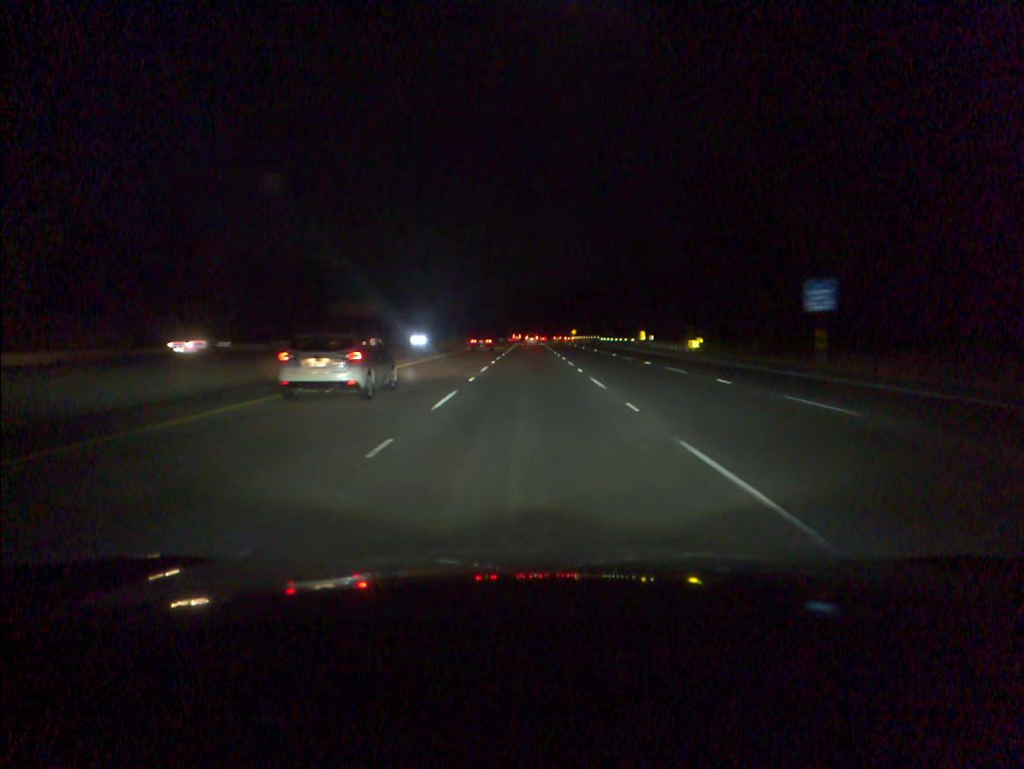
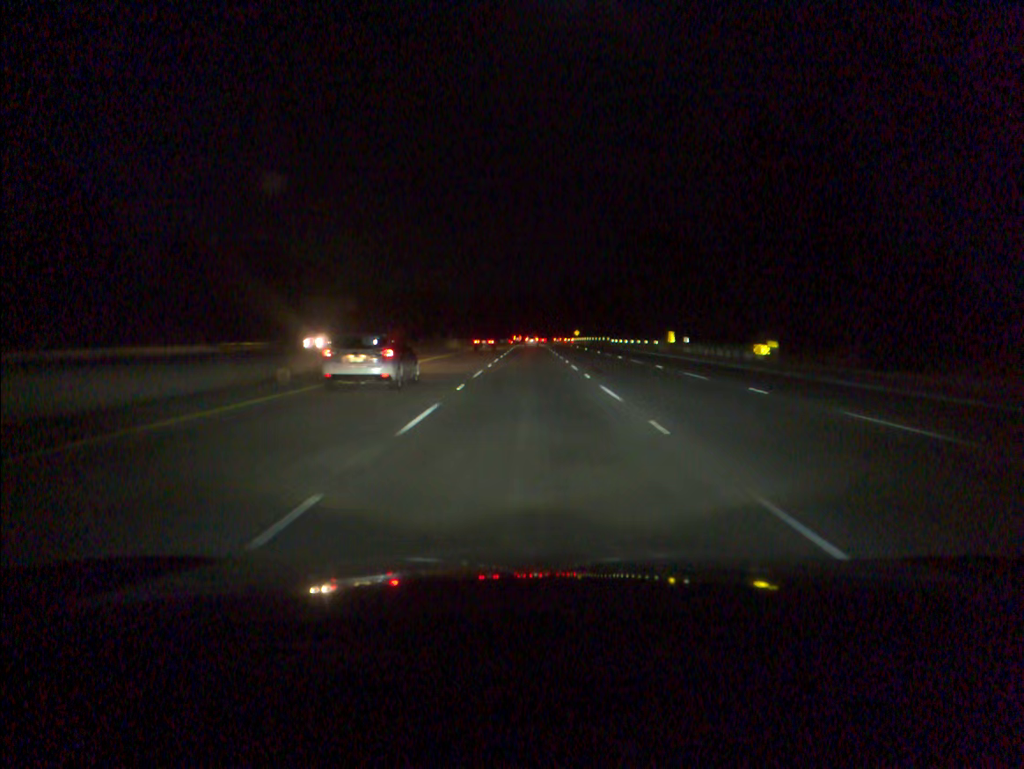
(0.0, +18.1) m; 0°
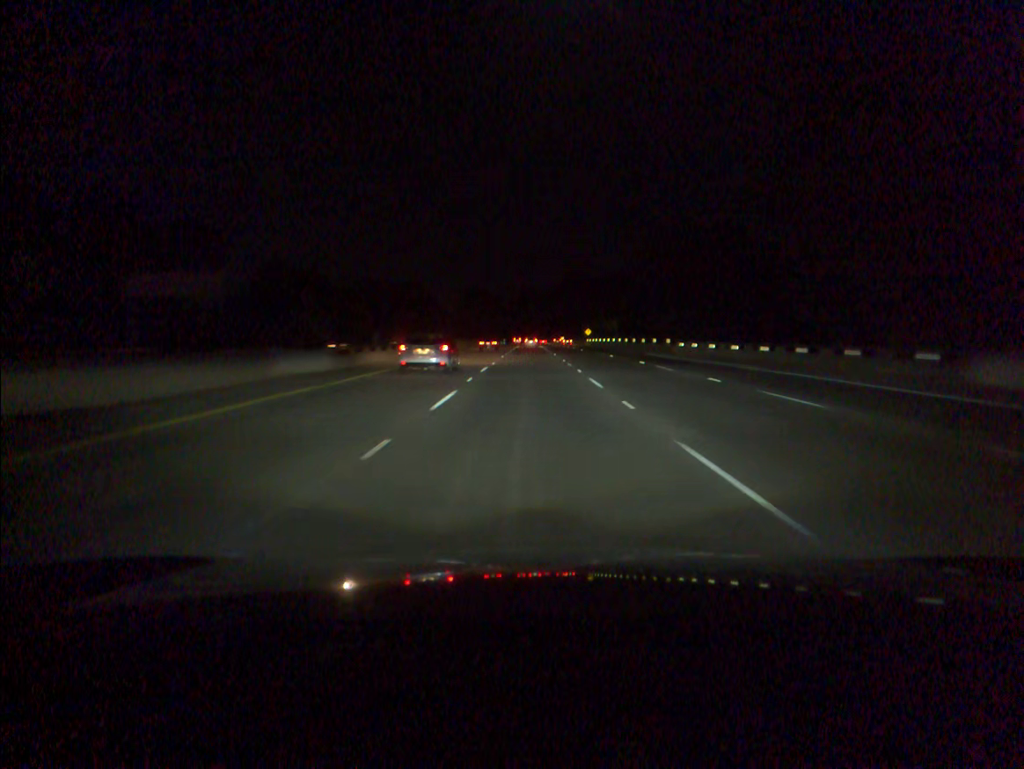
(0.0, +54.5) m; 0°
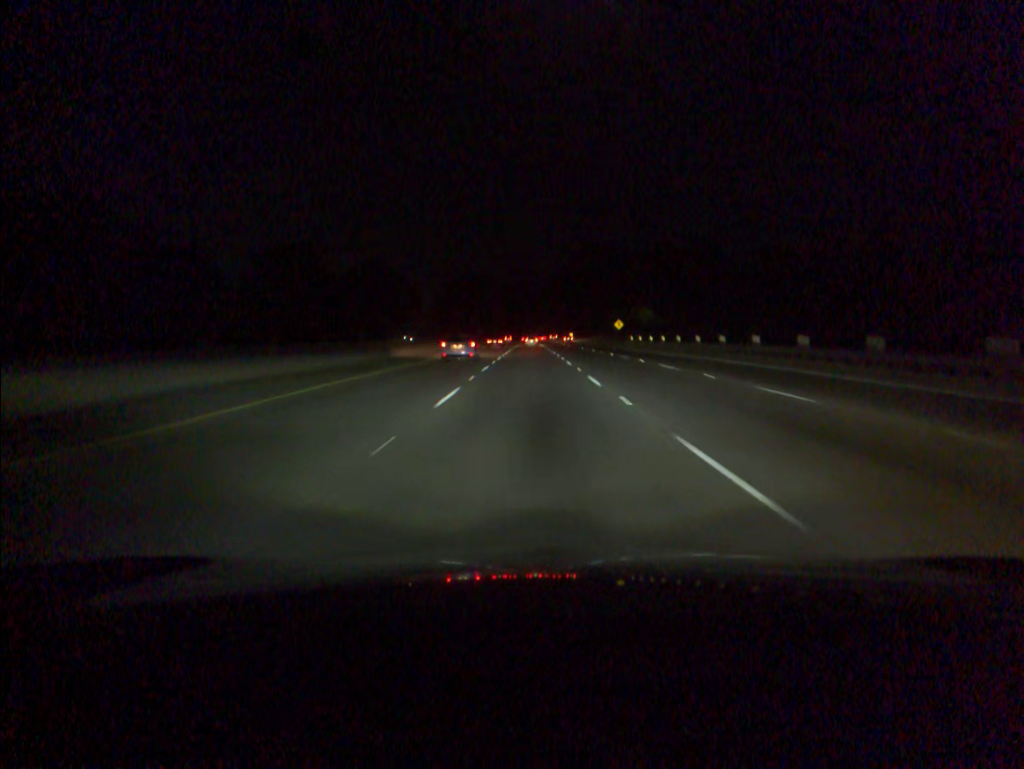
(-0.1, +72.8) m; 0°
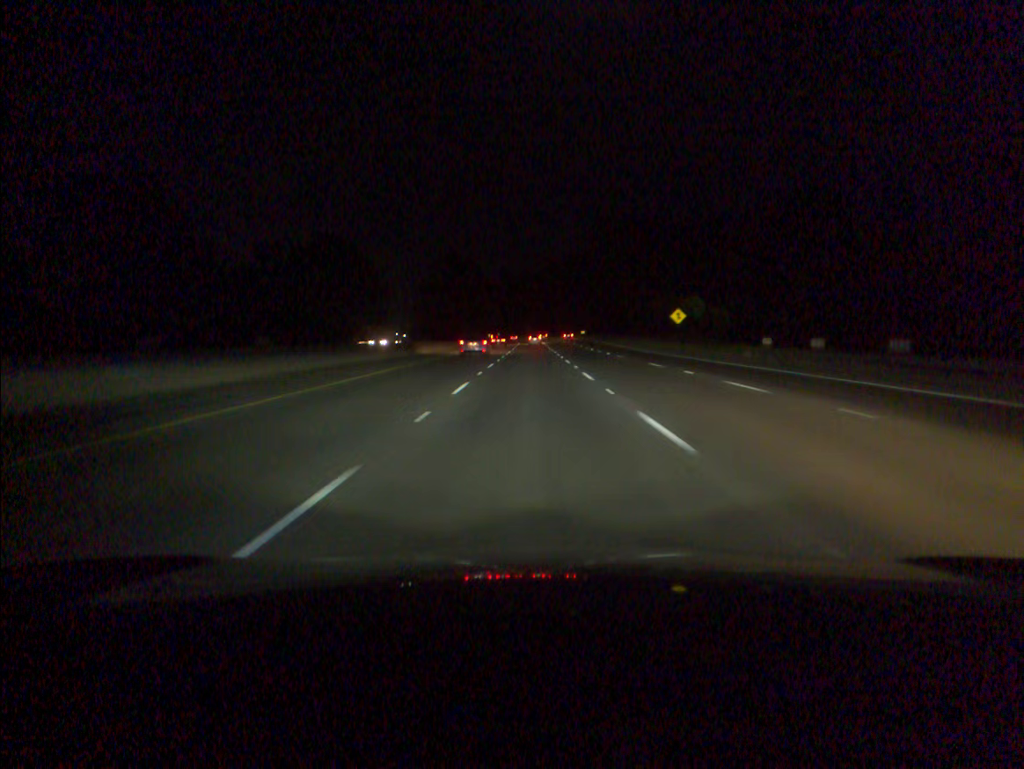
(0.0, +54.8) m; 0°
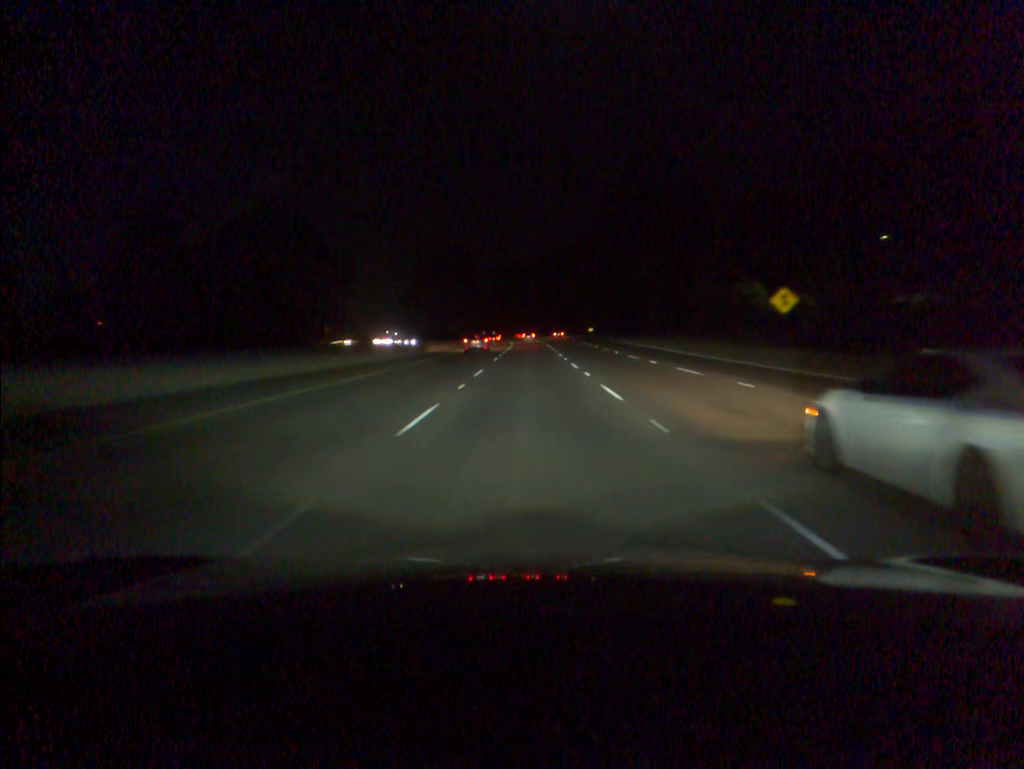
(0.0, +36.6) m; 0°
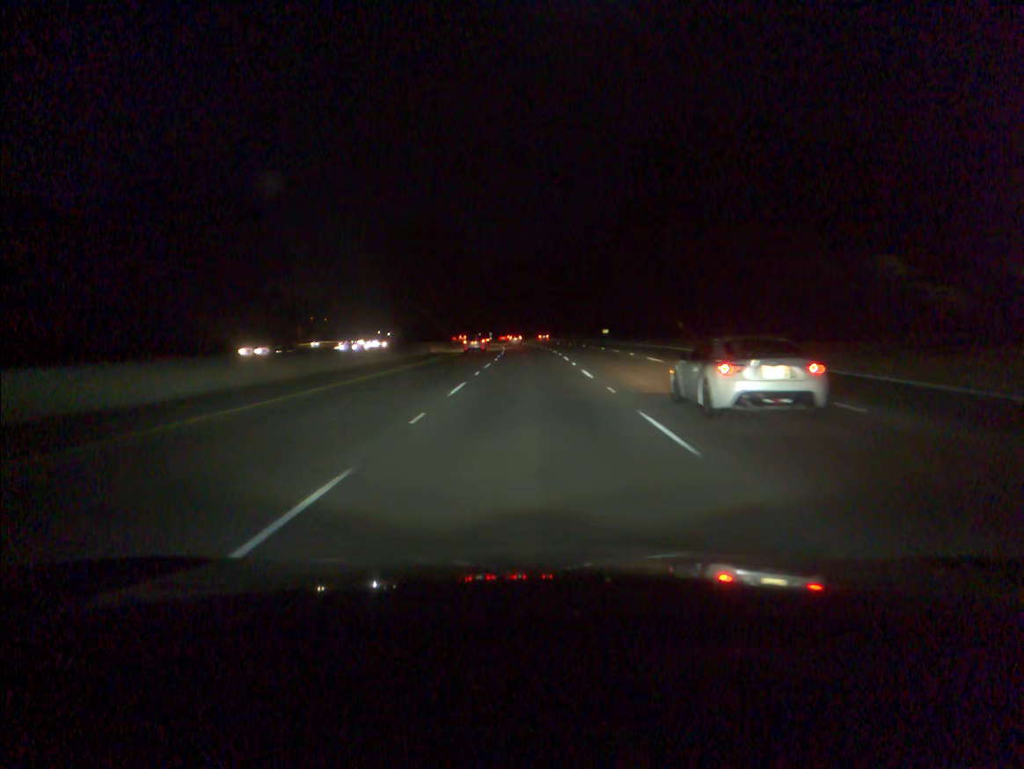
(0.0, +36.5) m; 0°
